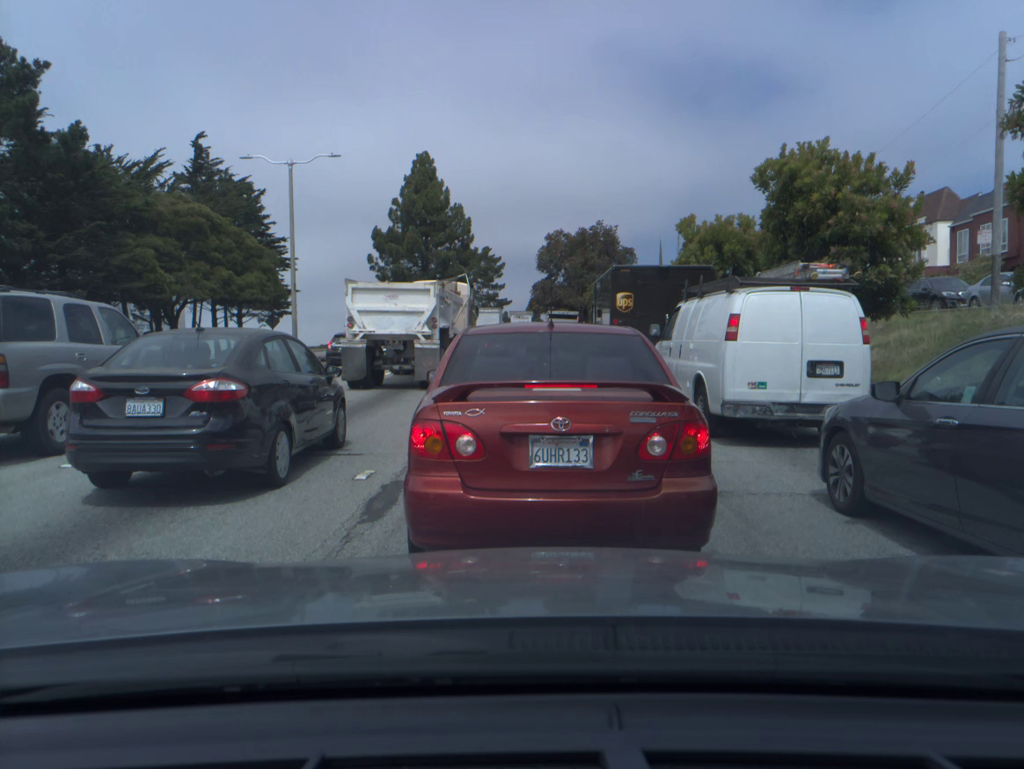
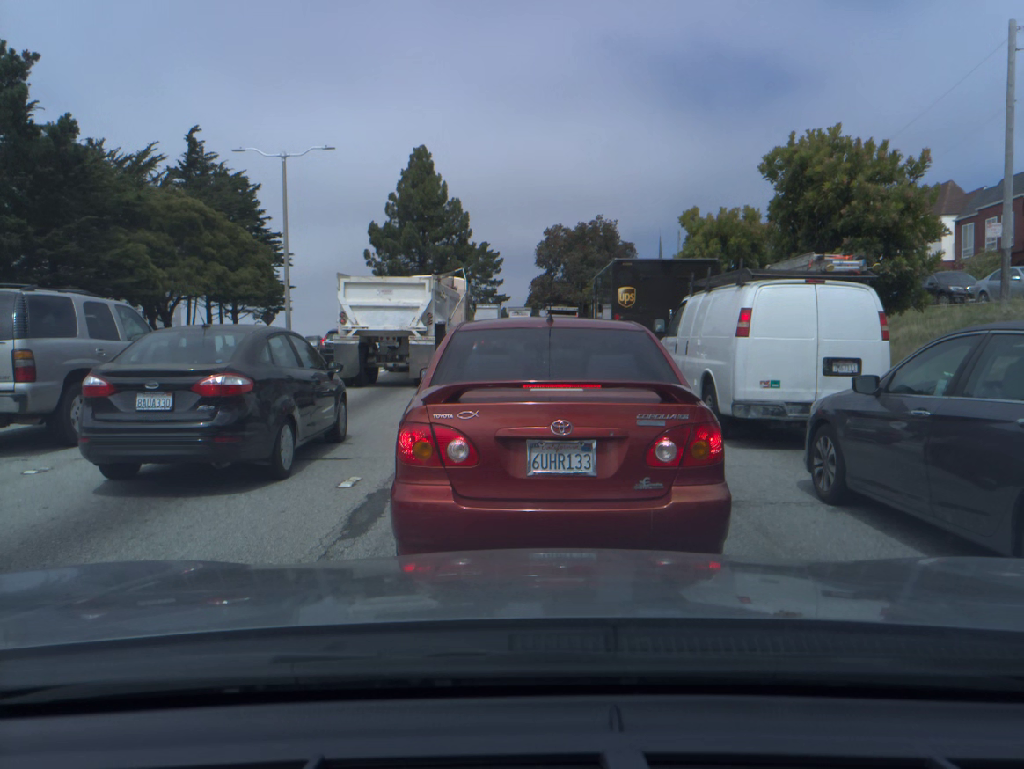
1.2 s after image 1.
(0.0, +0.5) m; 0°
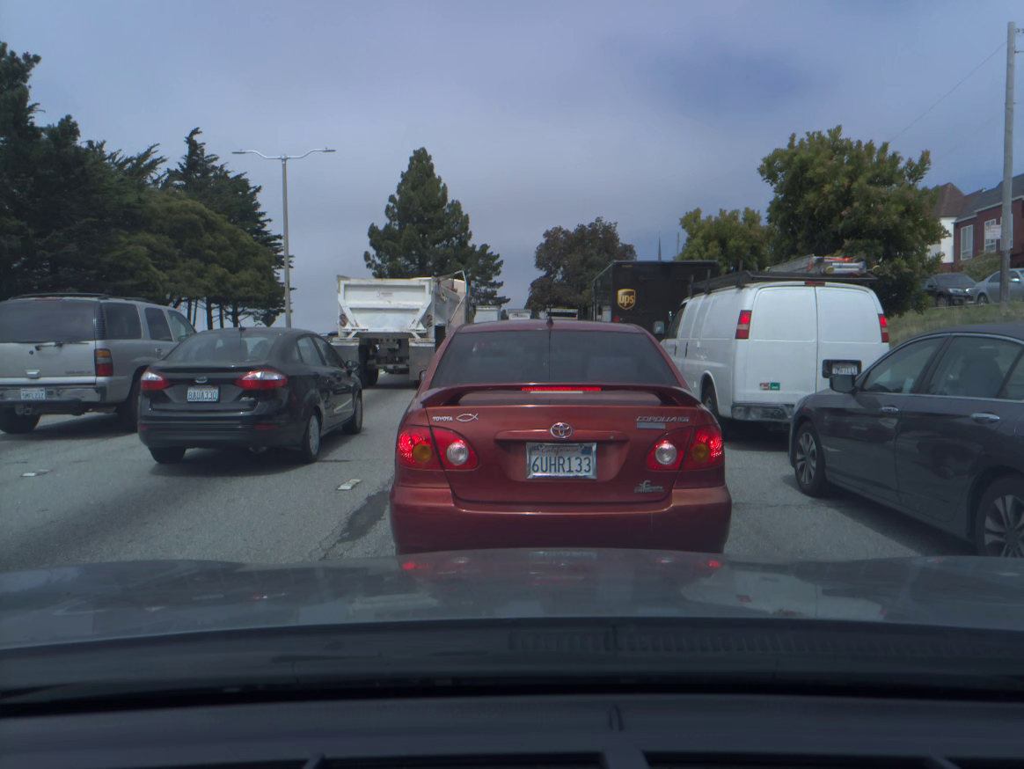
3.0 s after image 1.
(0.0, 0.0) m; 0°
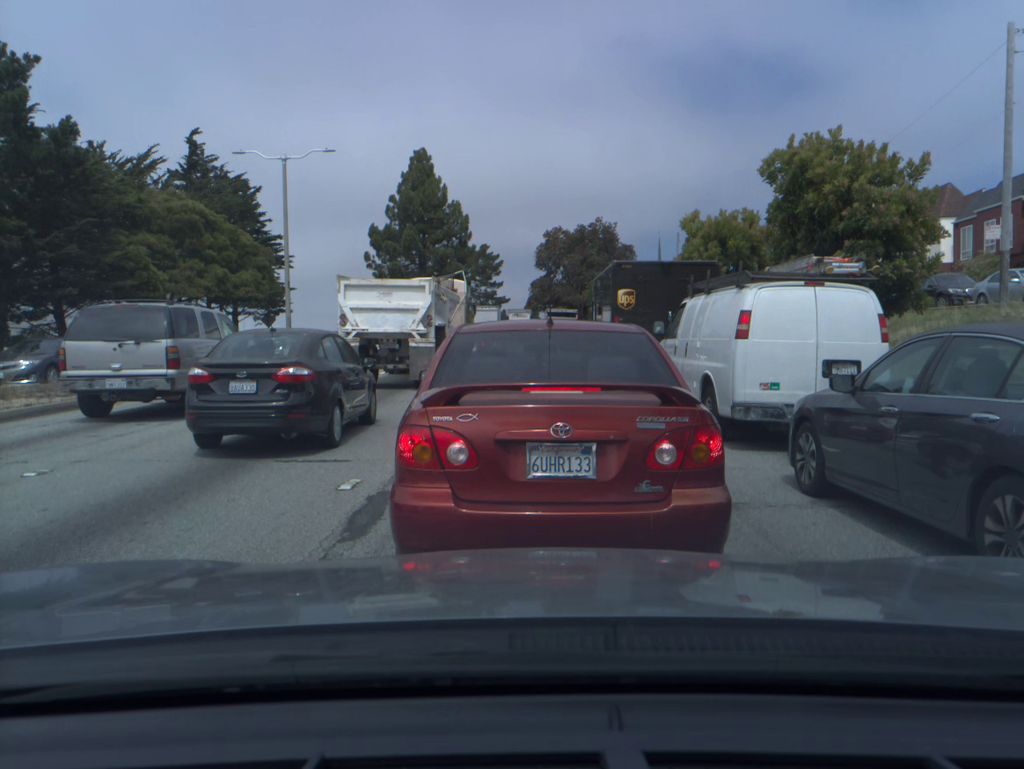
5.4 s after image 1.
(0.0, 0.0) m; 0°
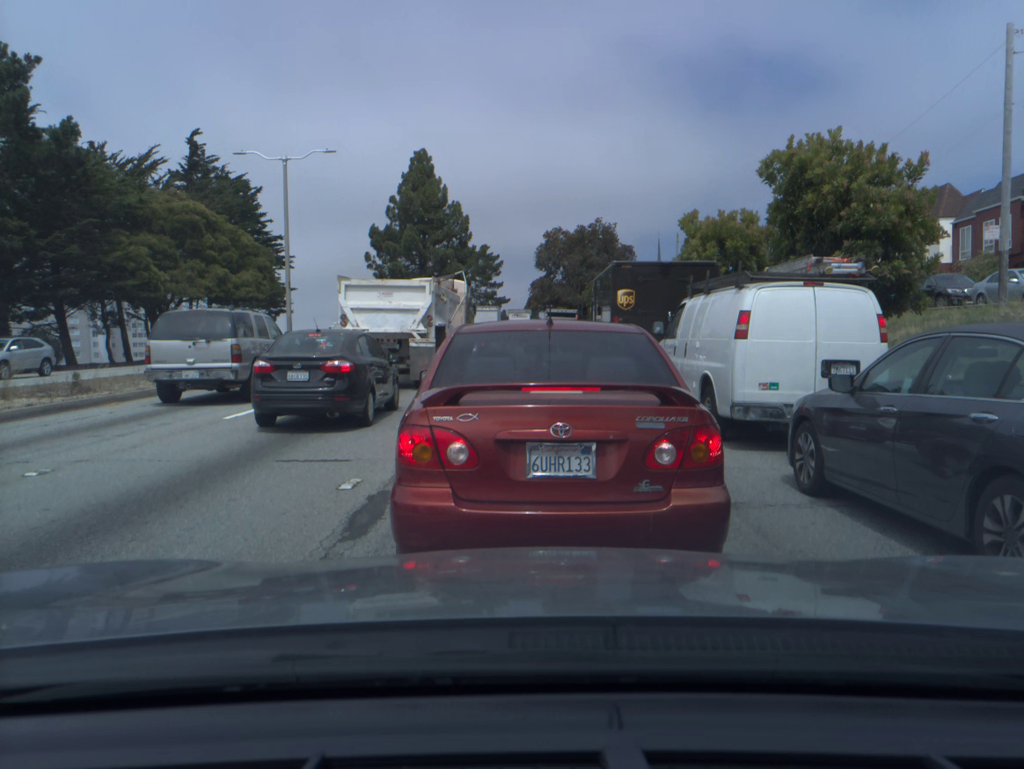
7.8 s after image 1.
(0.0, 0.0) m; 0°
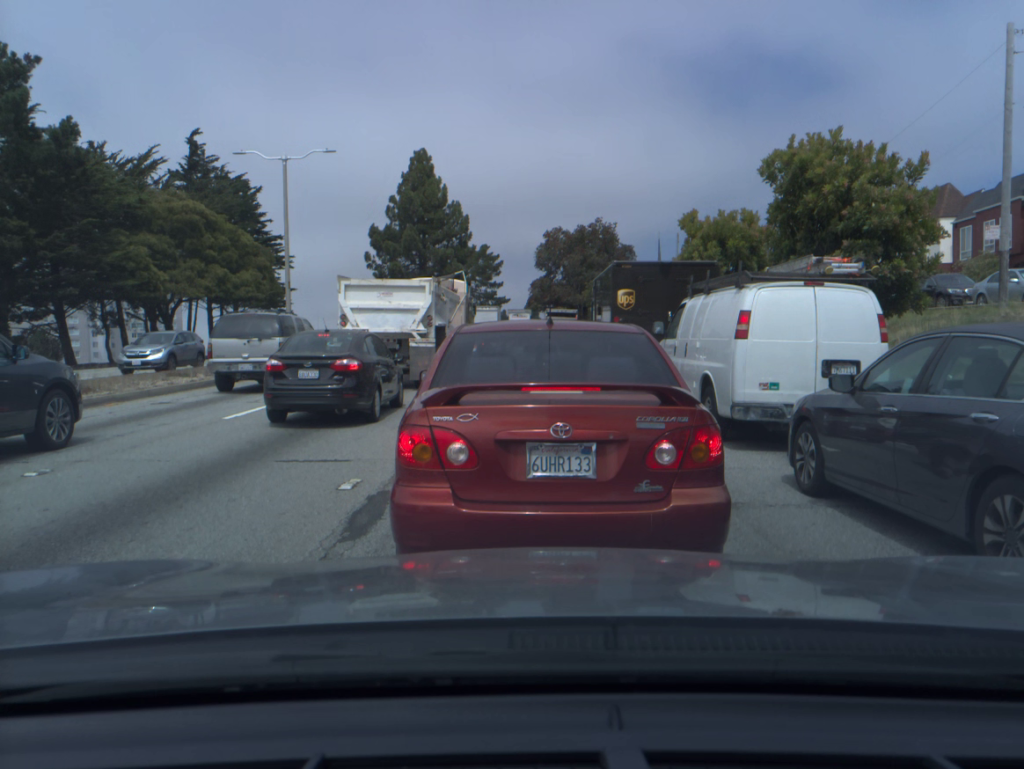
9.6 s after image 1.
(0.0, 0.0) m; +1°
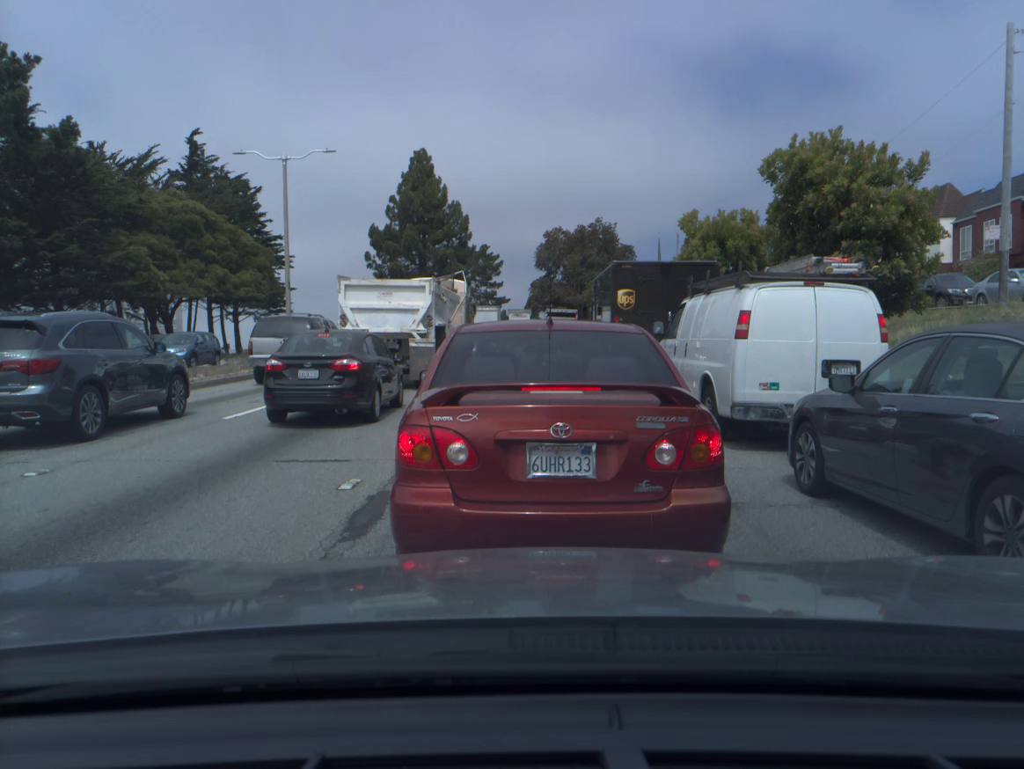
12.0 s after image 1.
(0.0, 0.0) m; +1°
